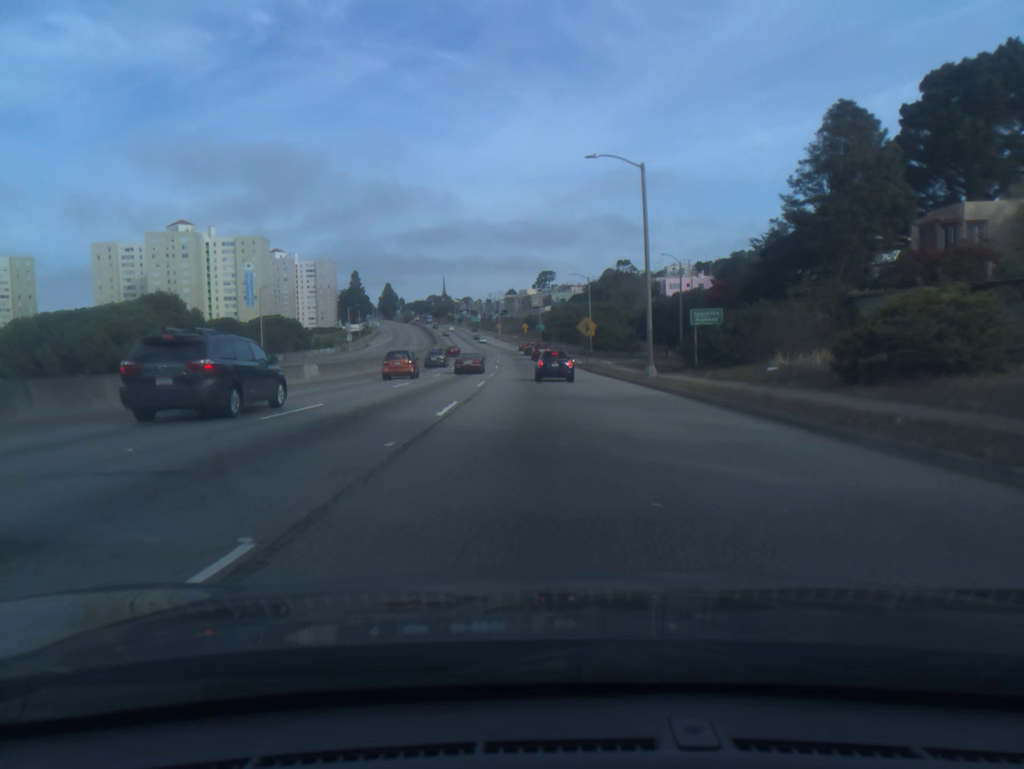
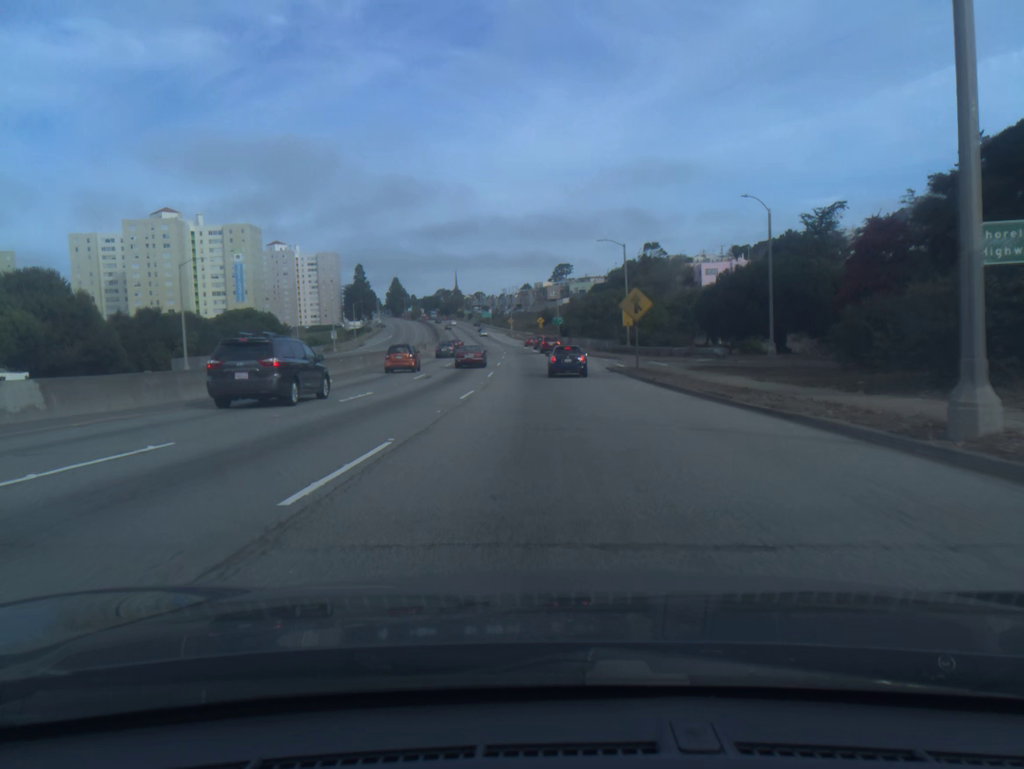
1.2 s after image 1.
(-0.3, +23.7) m; -1°
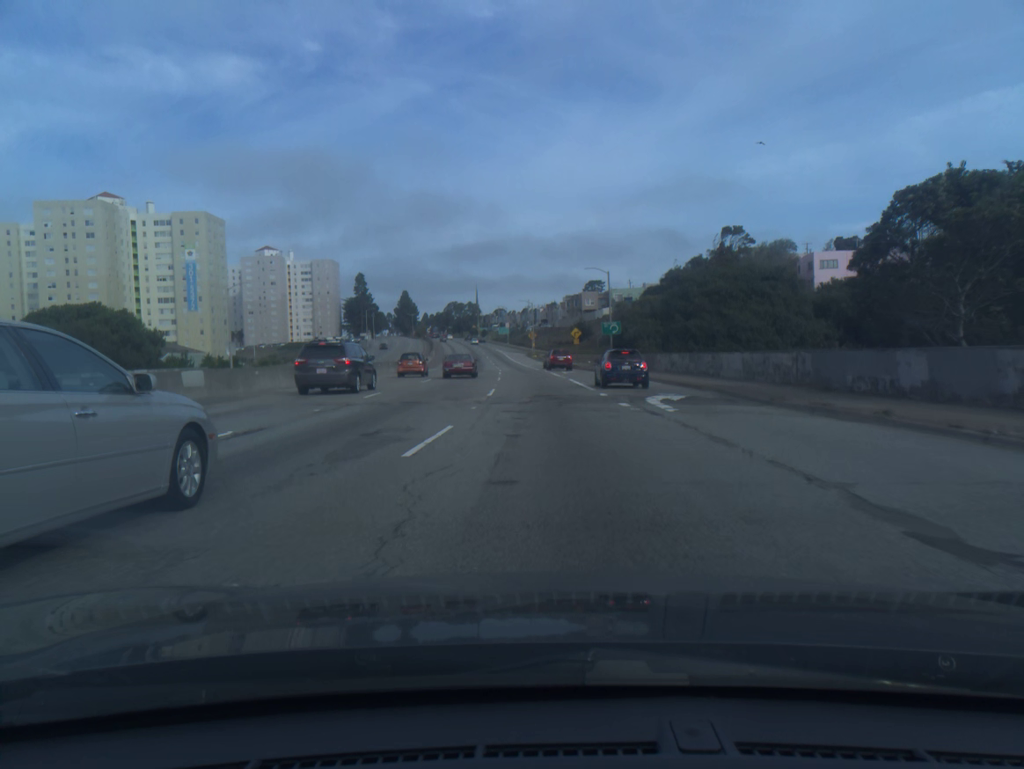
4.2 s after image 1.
(-1.2, +56.9) m; -2°
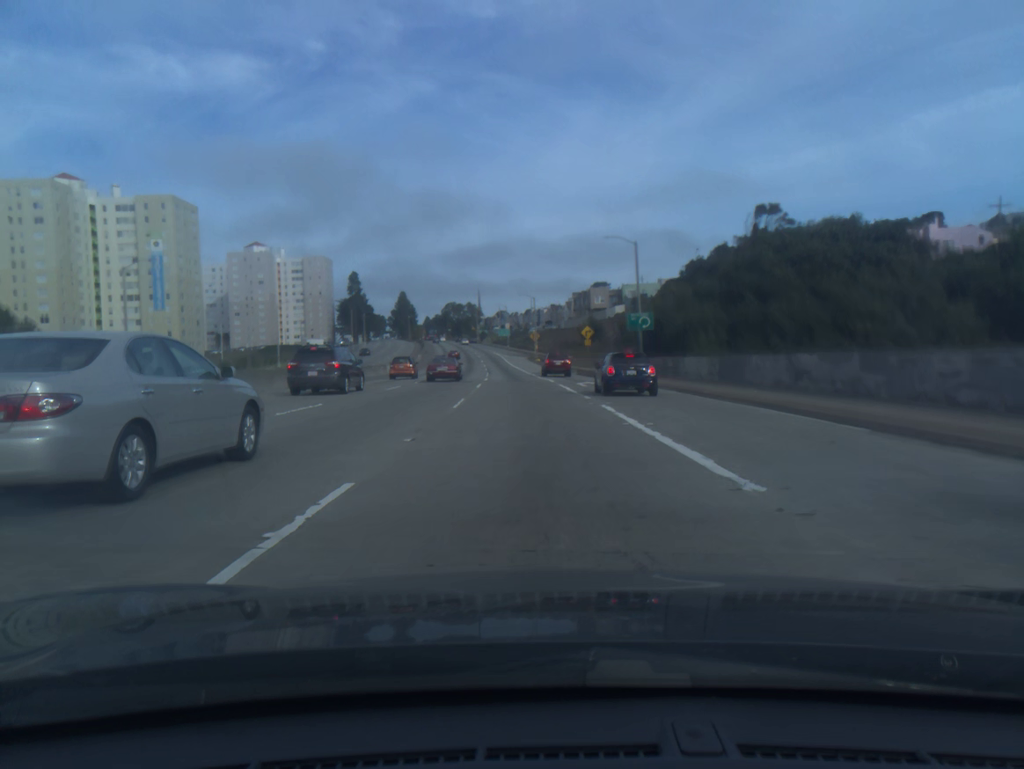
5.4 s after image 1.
(0.0, +21.3) m; 0°
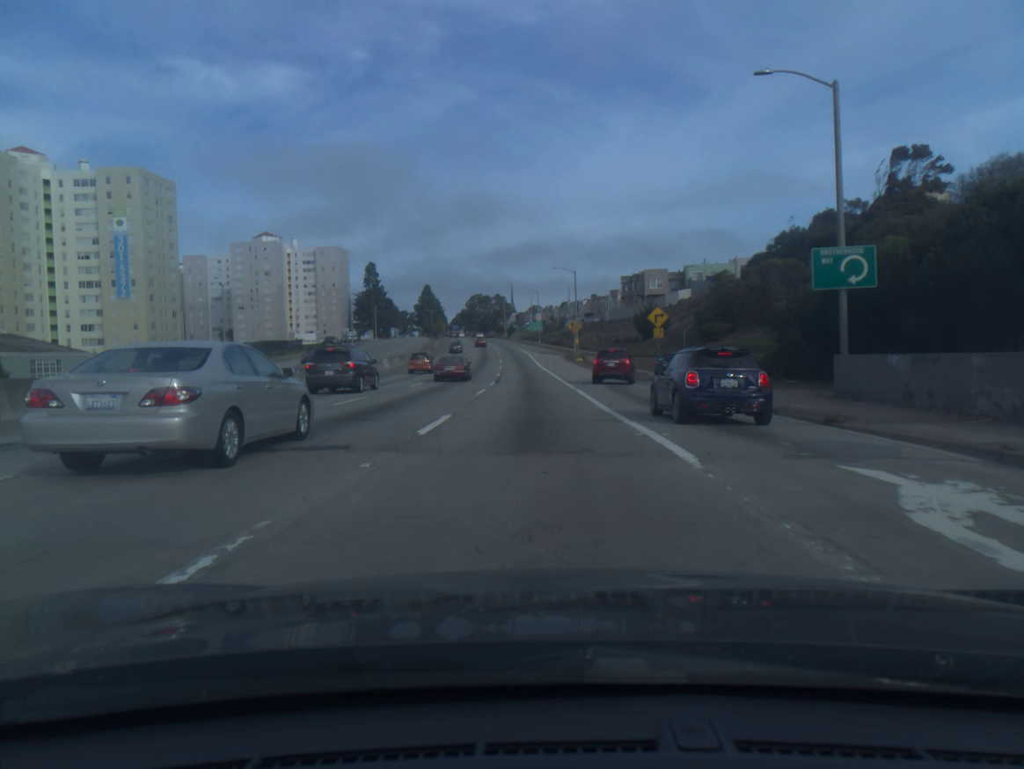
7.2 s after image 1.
(-0.8, +32.3) m; -3°
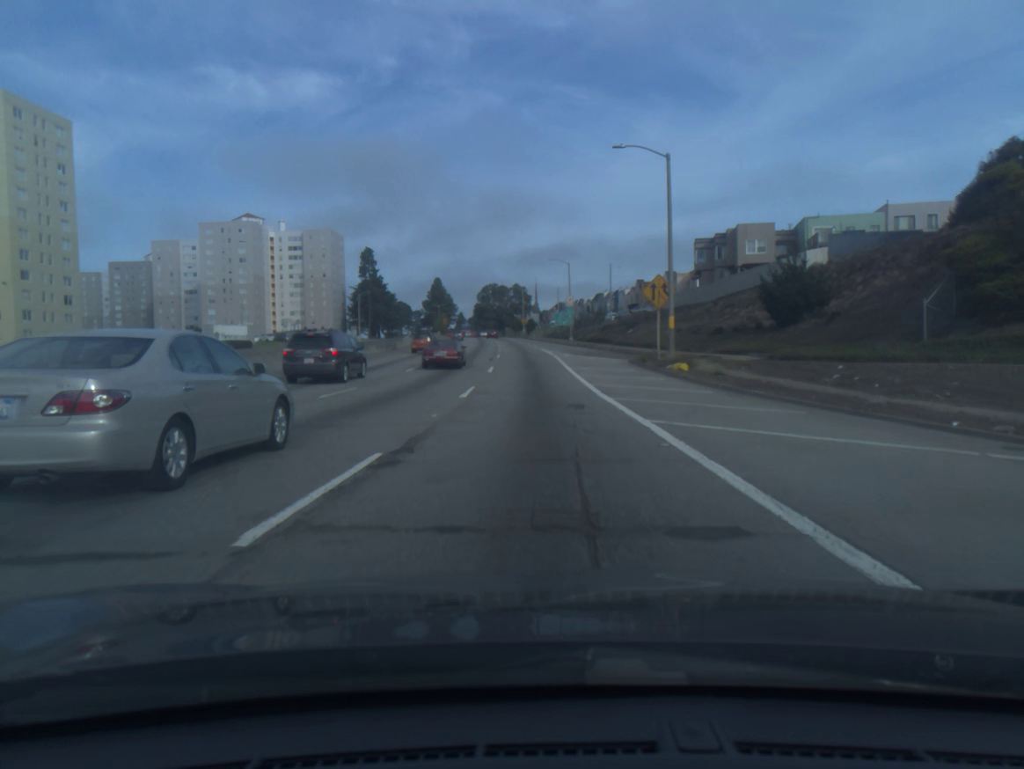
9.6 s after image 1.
(-0.8, +46.3) m; -2°
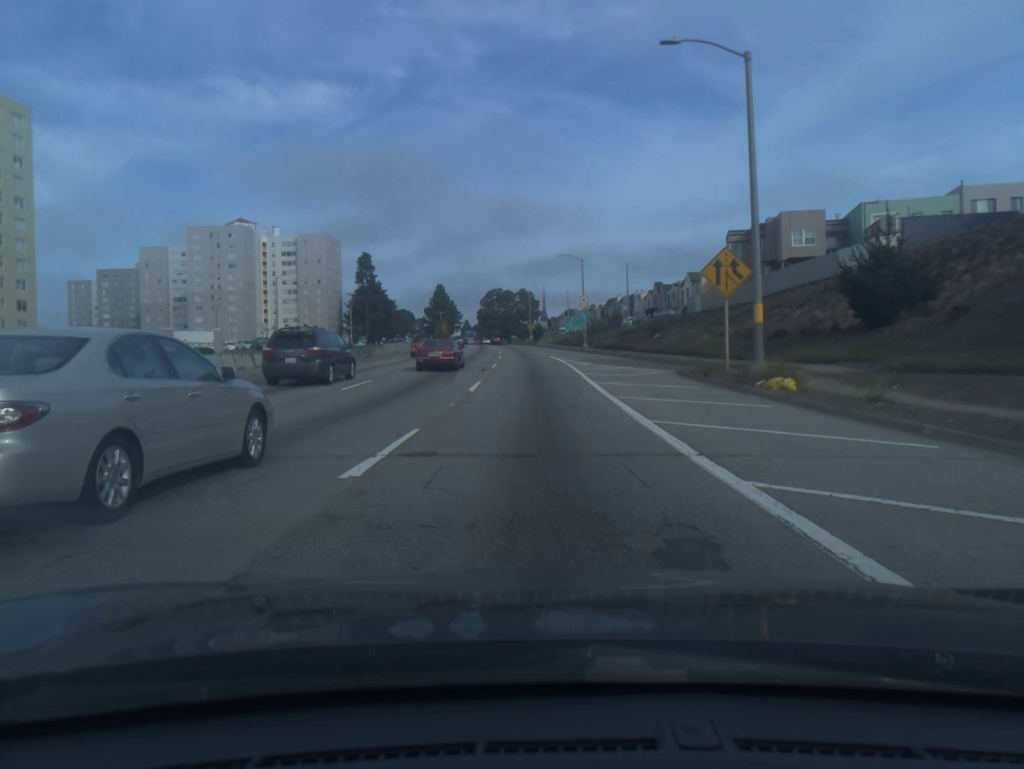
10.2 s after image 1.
(0.0, +12.1) m; 0°
